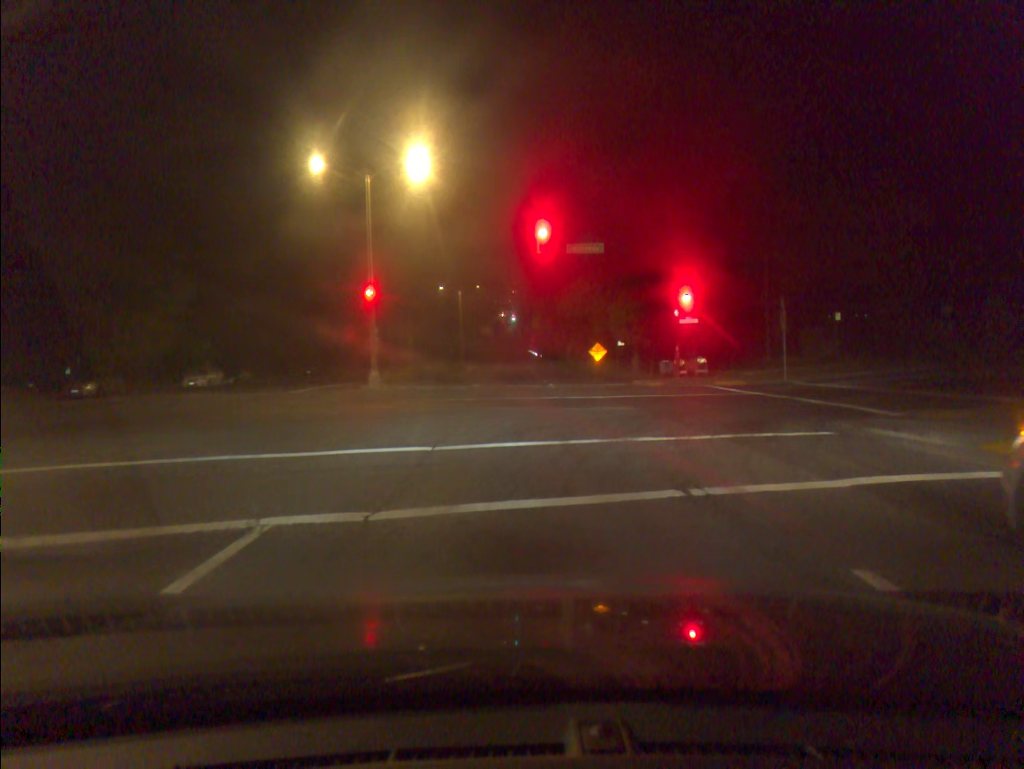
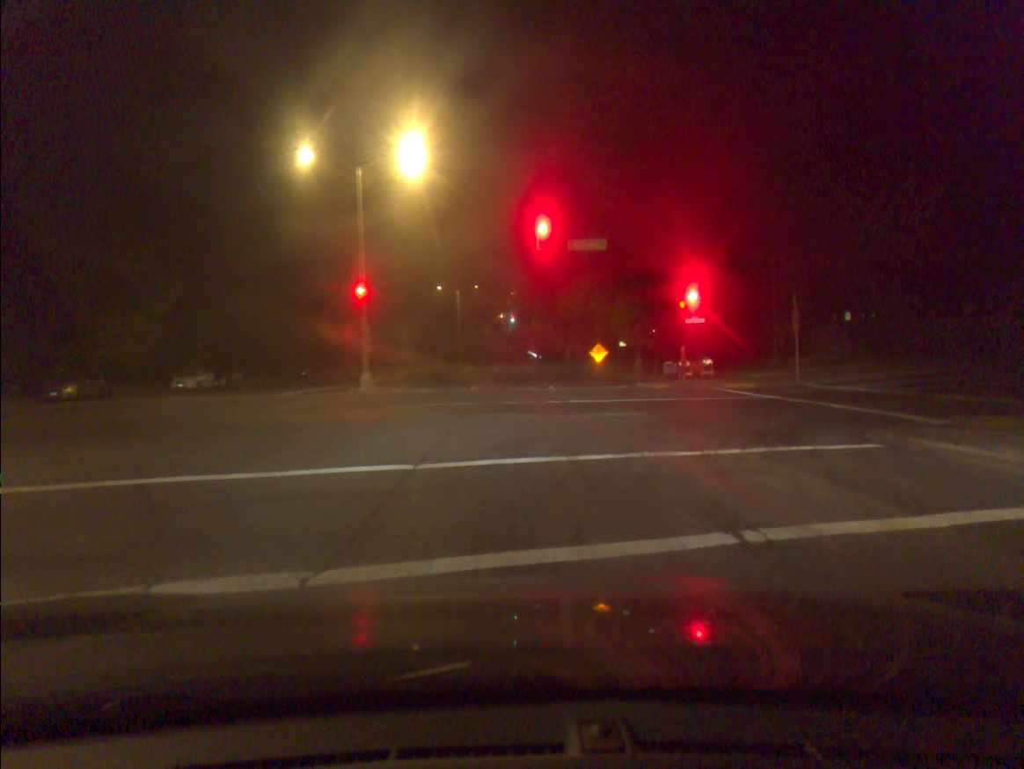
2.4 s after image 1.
(0.0, +1.7) m; 0°
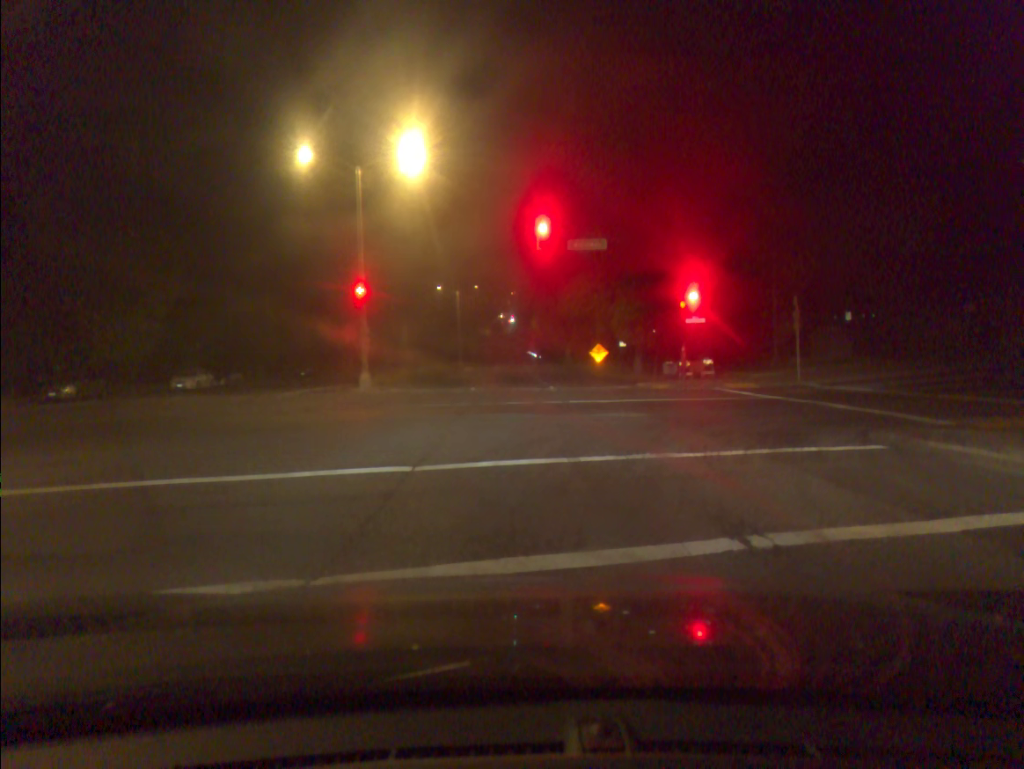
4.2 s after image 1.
(0.0, +0.1) m; 0°
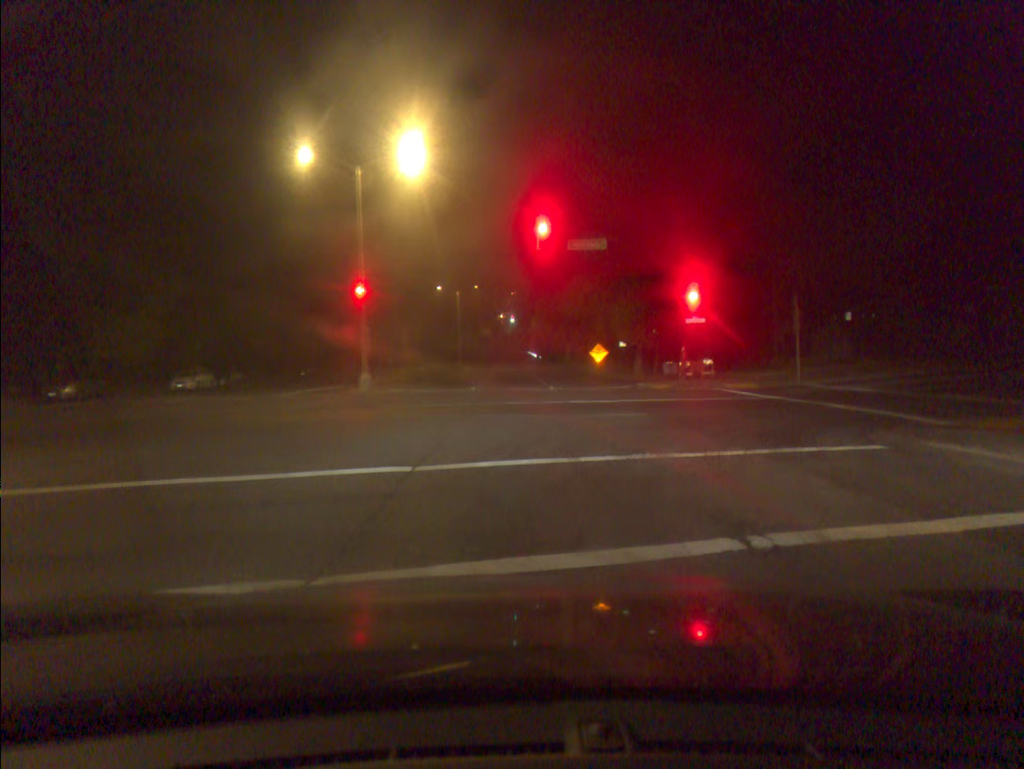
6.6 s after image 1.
(0.0, 0.0) m; 0°
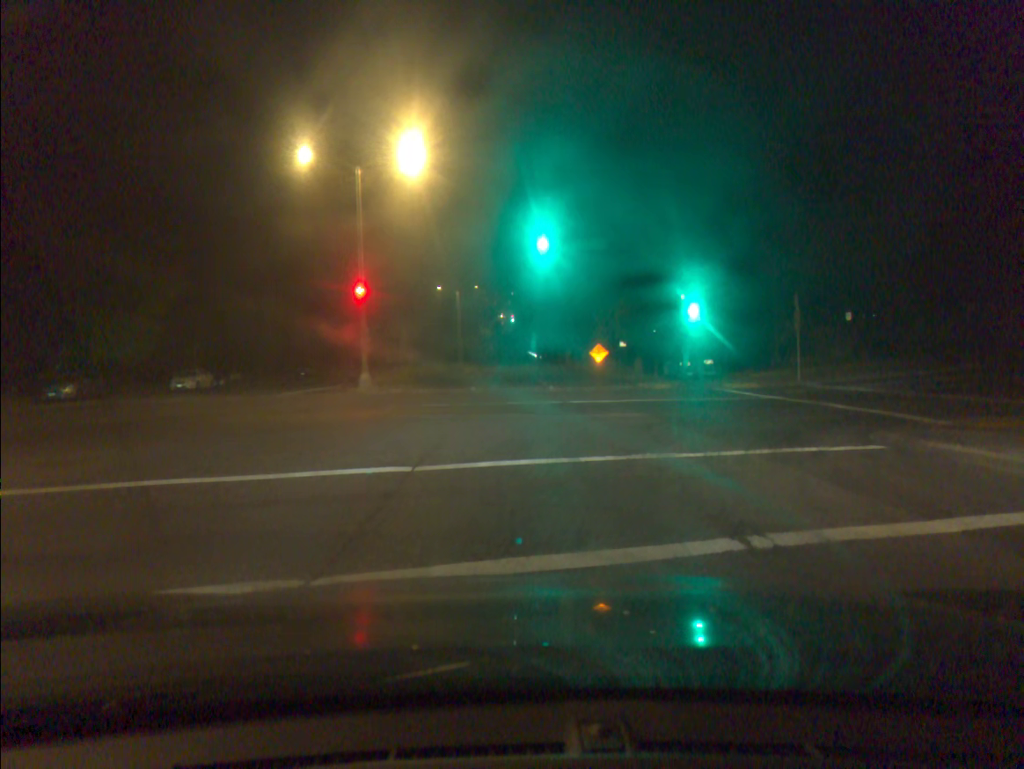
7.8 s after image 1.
(0.0, 0.0) m; 0°
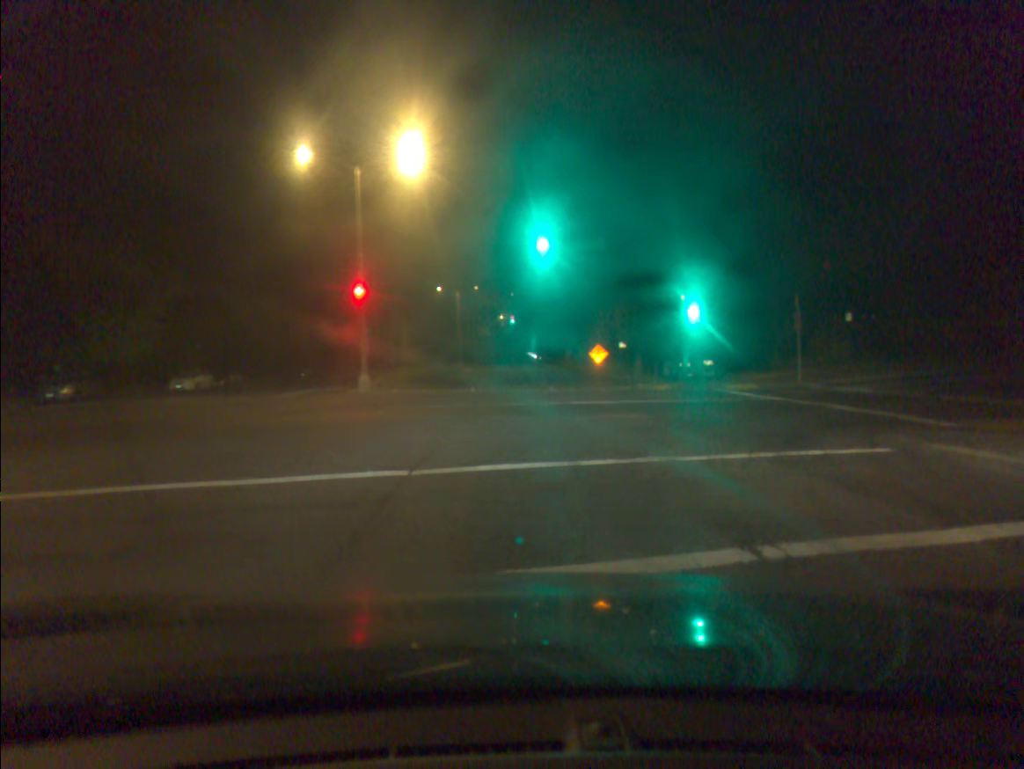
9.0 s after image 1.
(0.0, +0.2) m; 0°
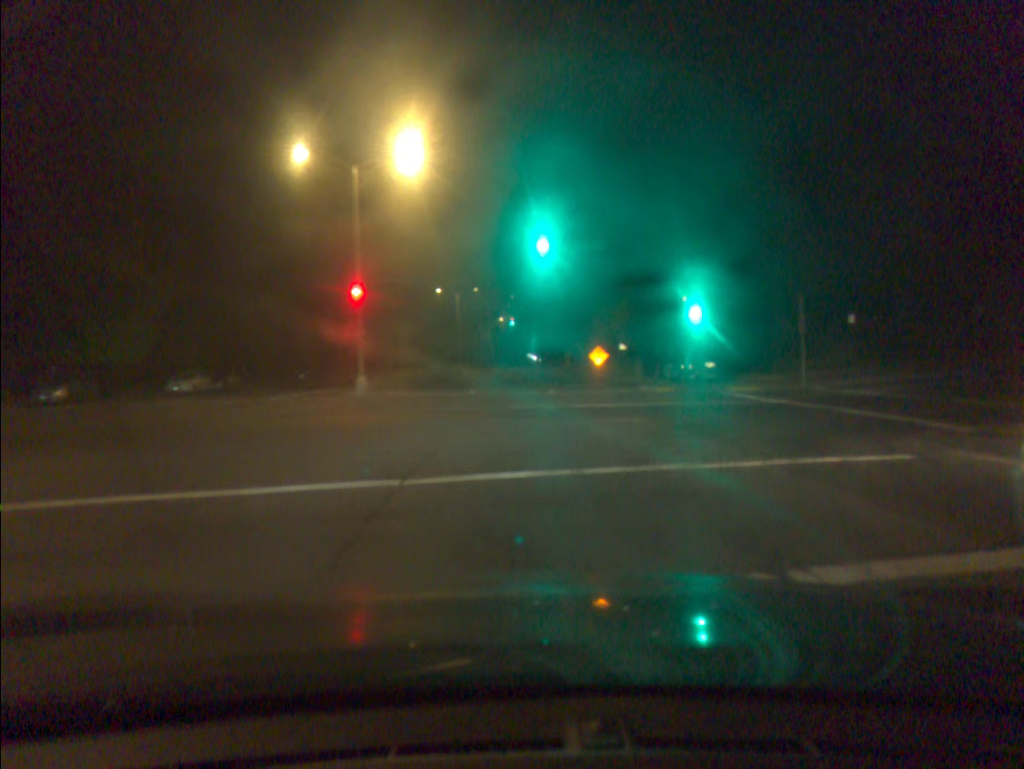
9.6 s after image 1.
(0.0, +0.5) m; 0°
